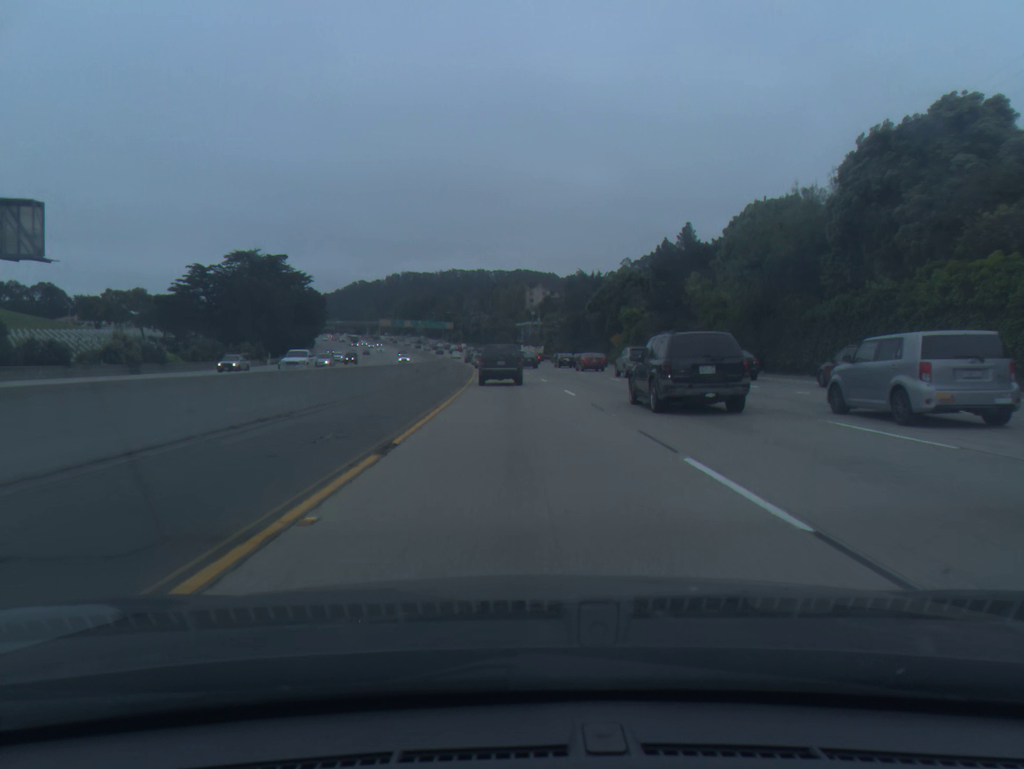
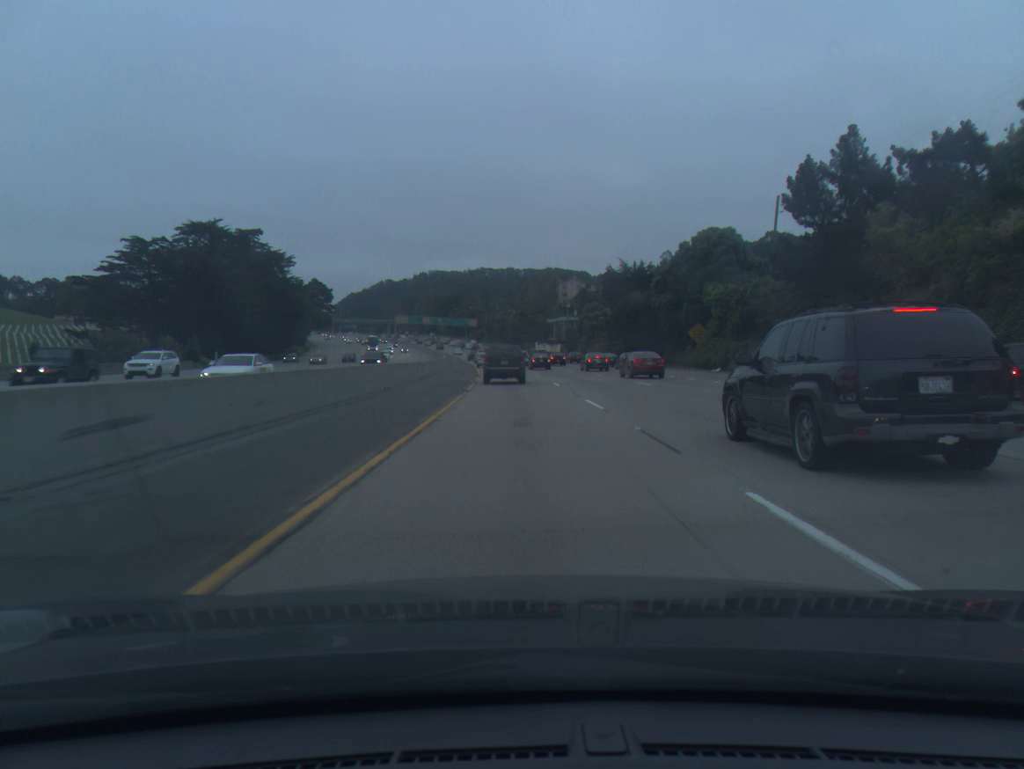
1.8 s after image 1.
(-0.6, +34.5) m; -2°
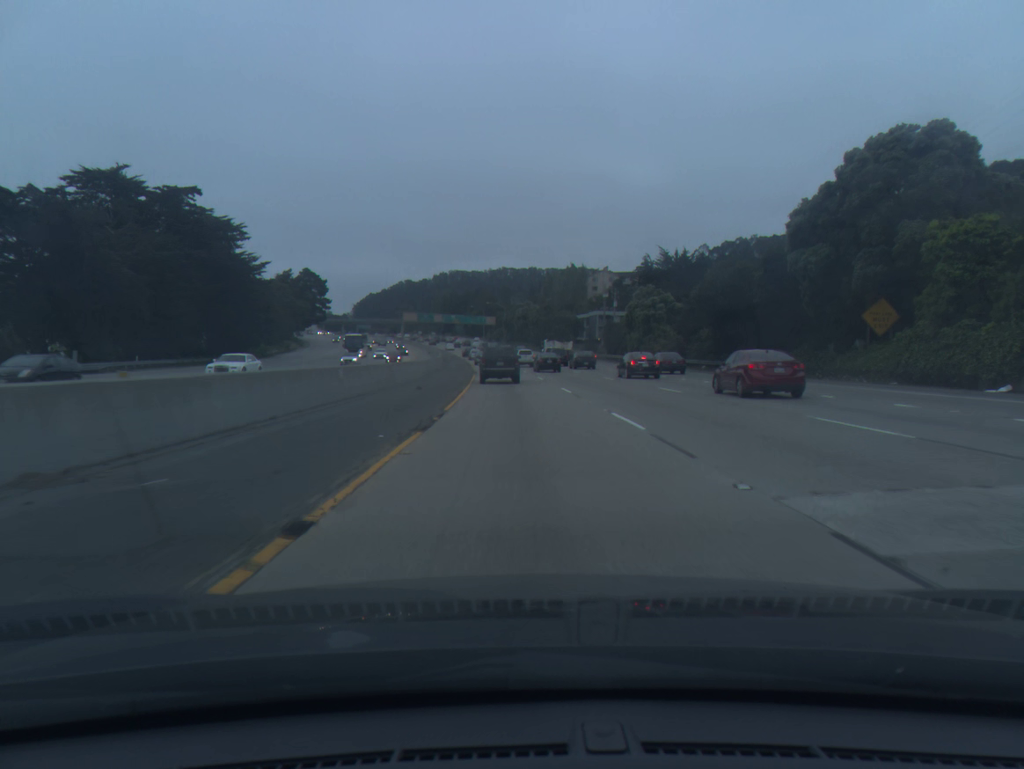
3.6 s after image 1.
(-0.5, +34.6) m; -2°
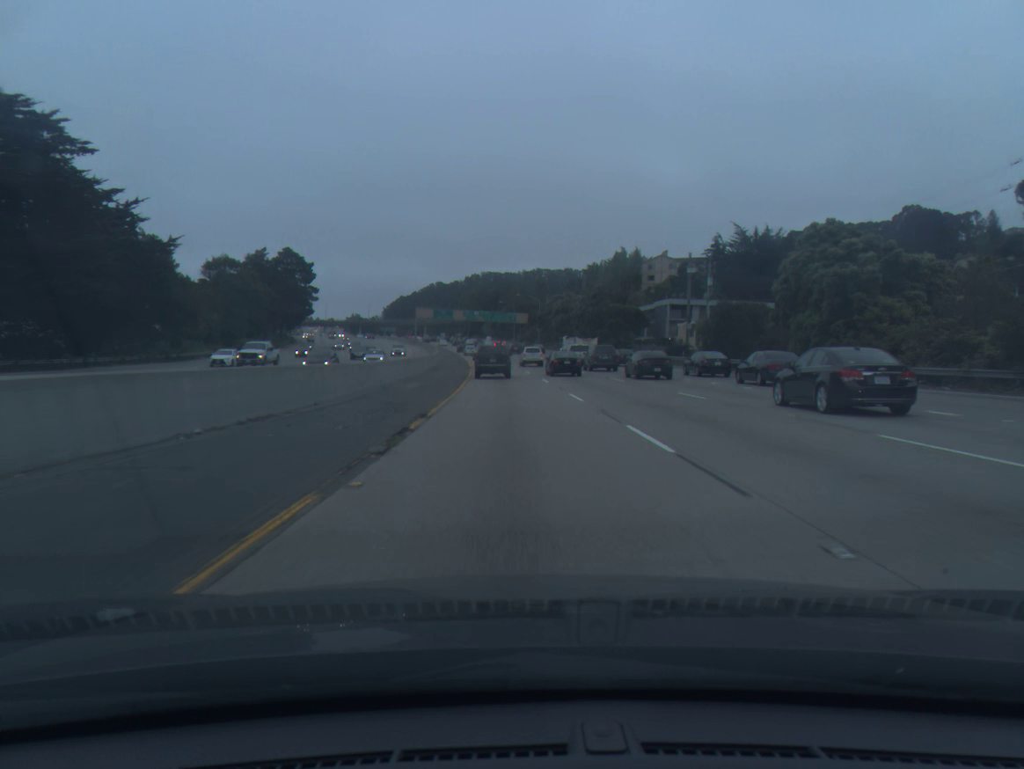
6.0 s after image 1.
(-0.9, +46.3) m; -2°
